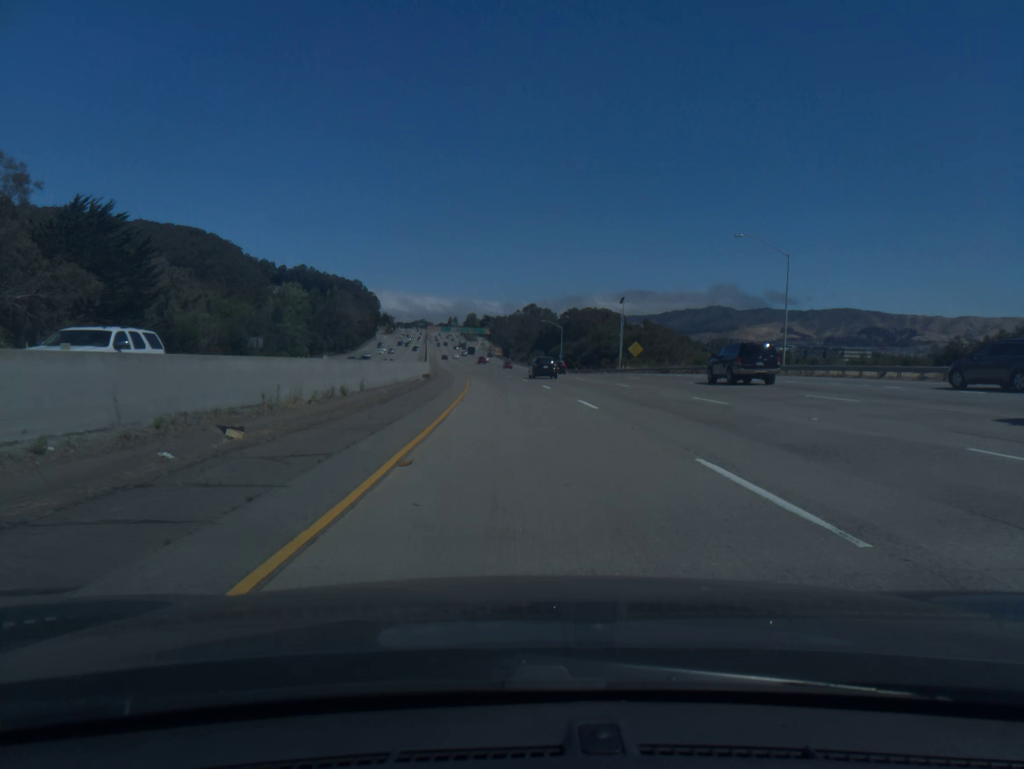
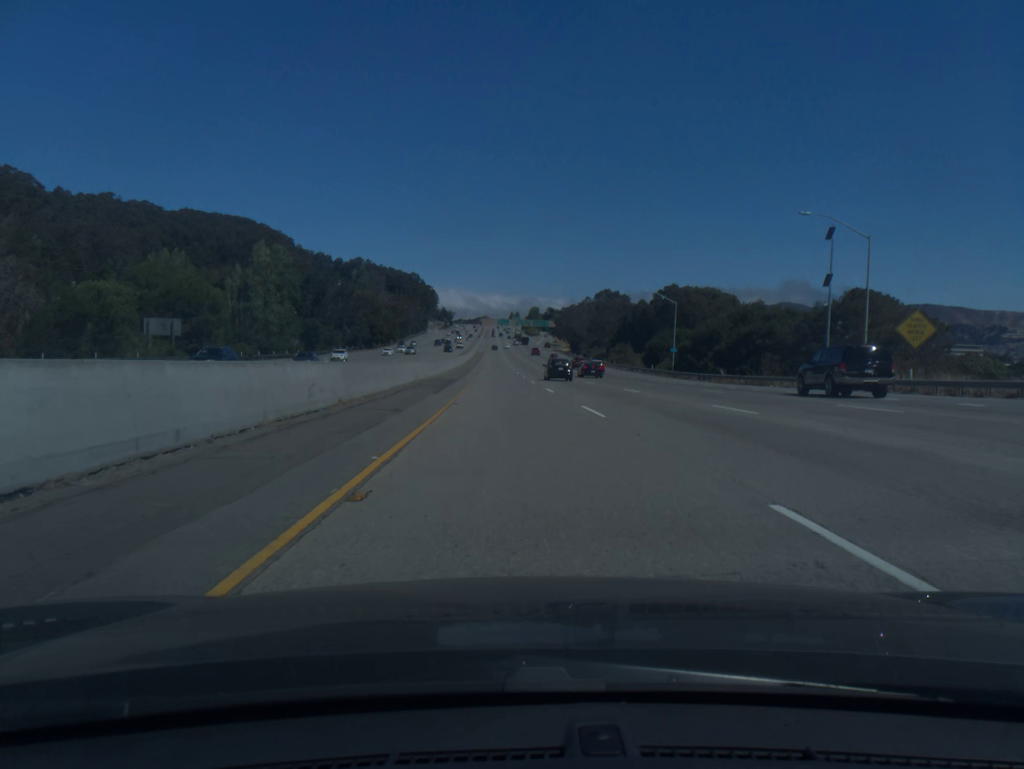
(-2.4, +60.7) m; -5°
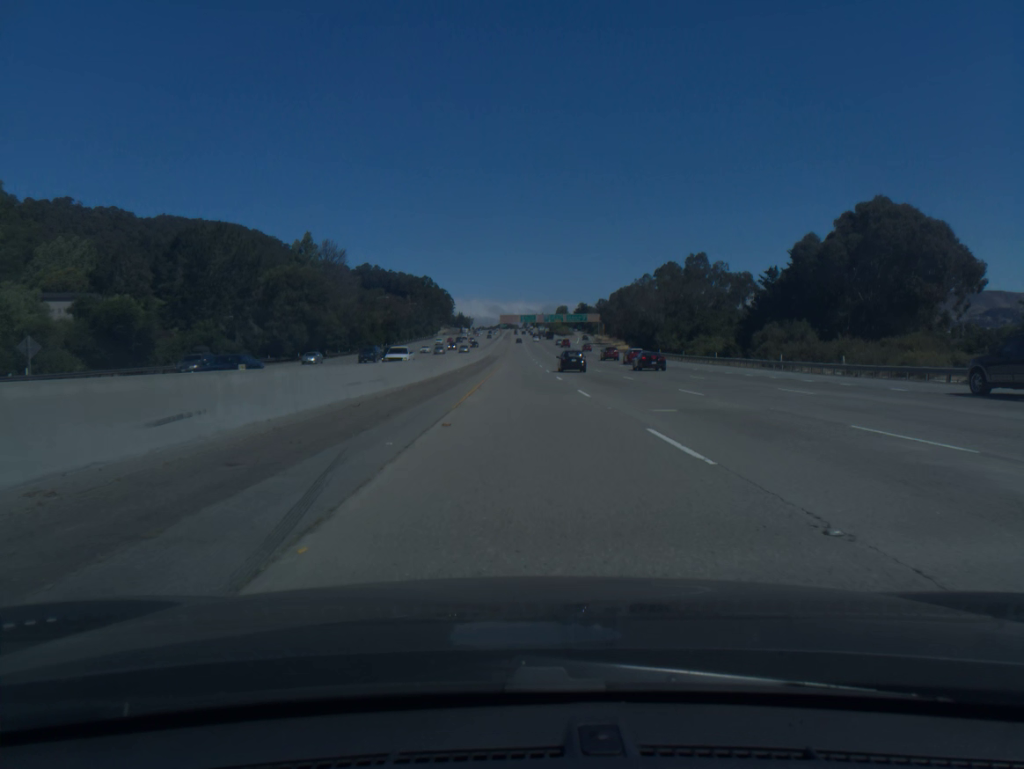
(-2.4, +81.0) m; -2°
